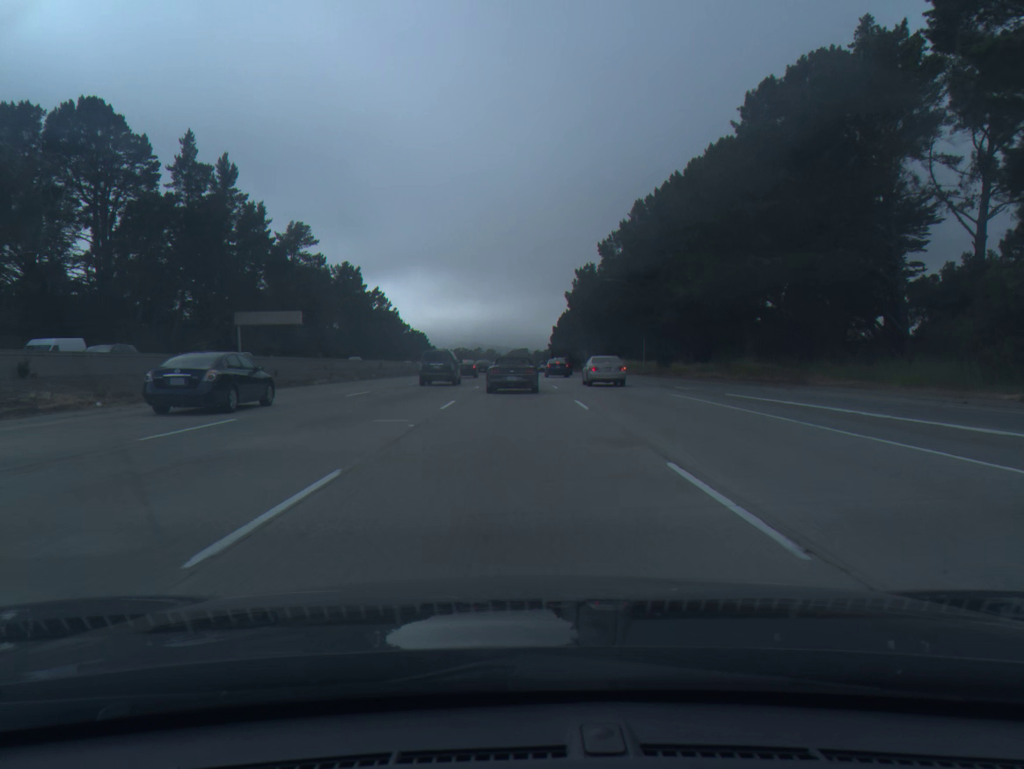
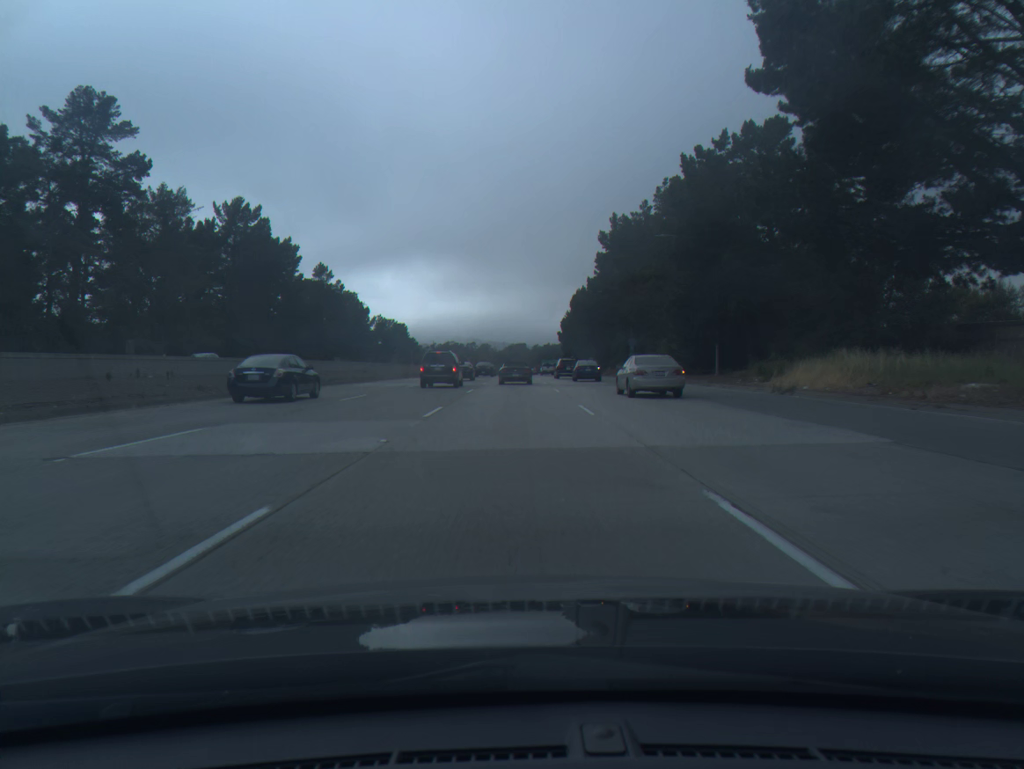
(0.0, +75.1) m; 0°
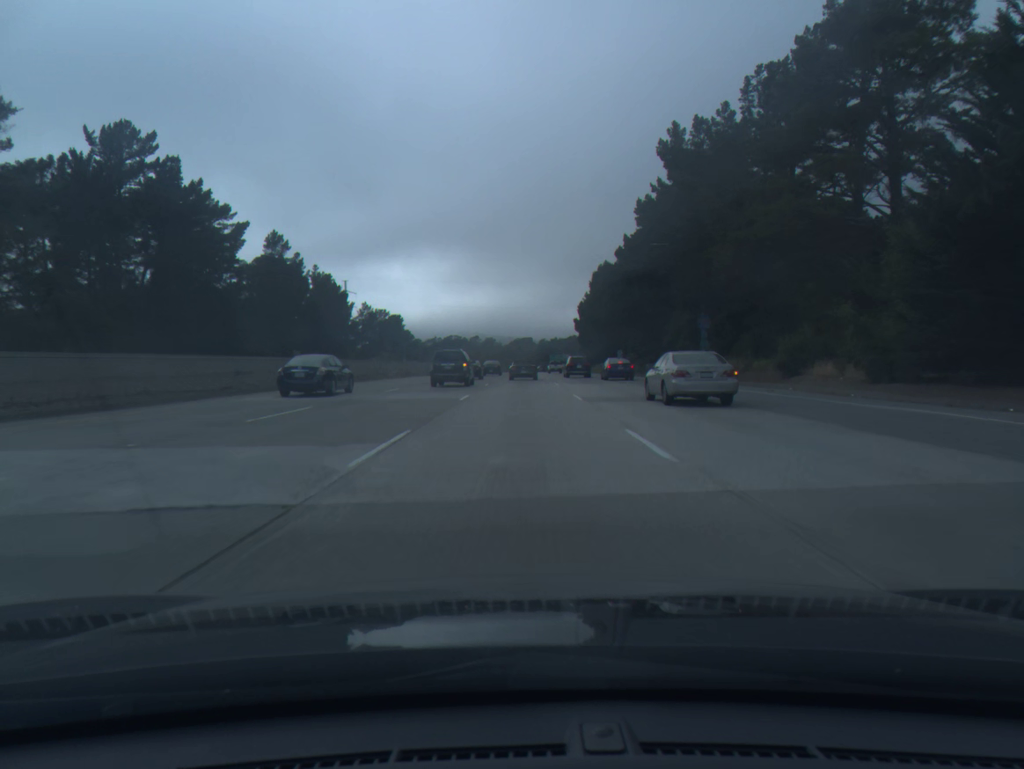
(-0.2, +37.5) m; 0°
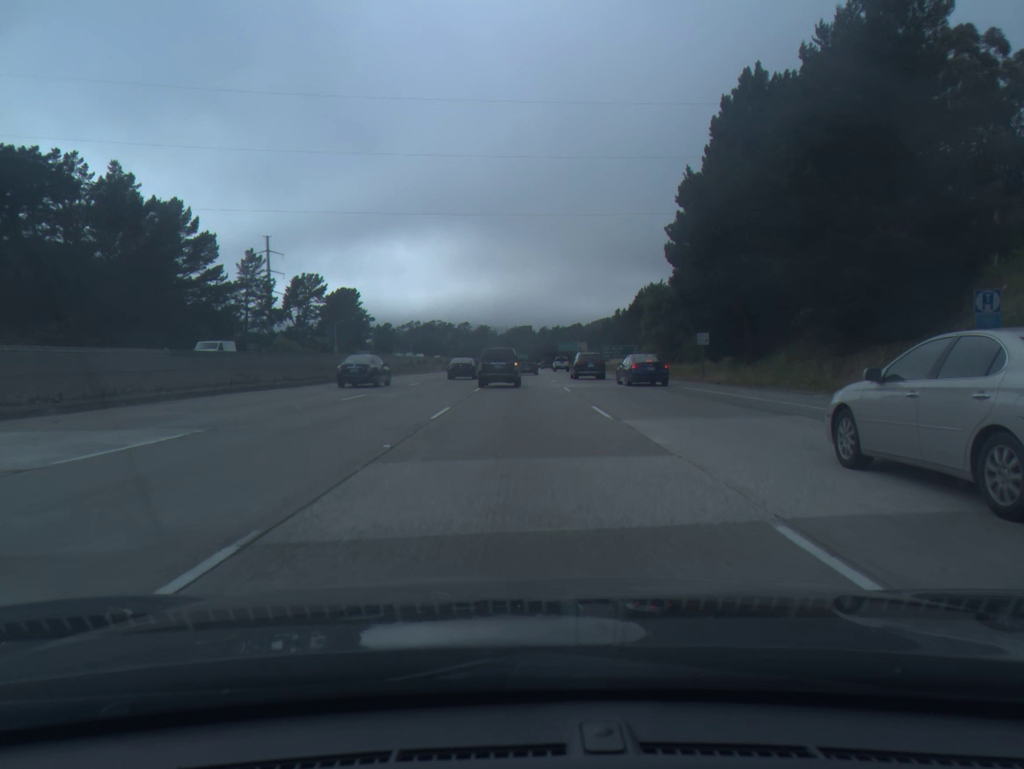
(+0.3, +95.3) m; 0°
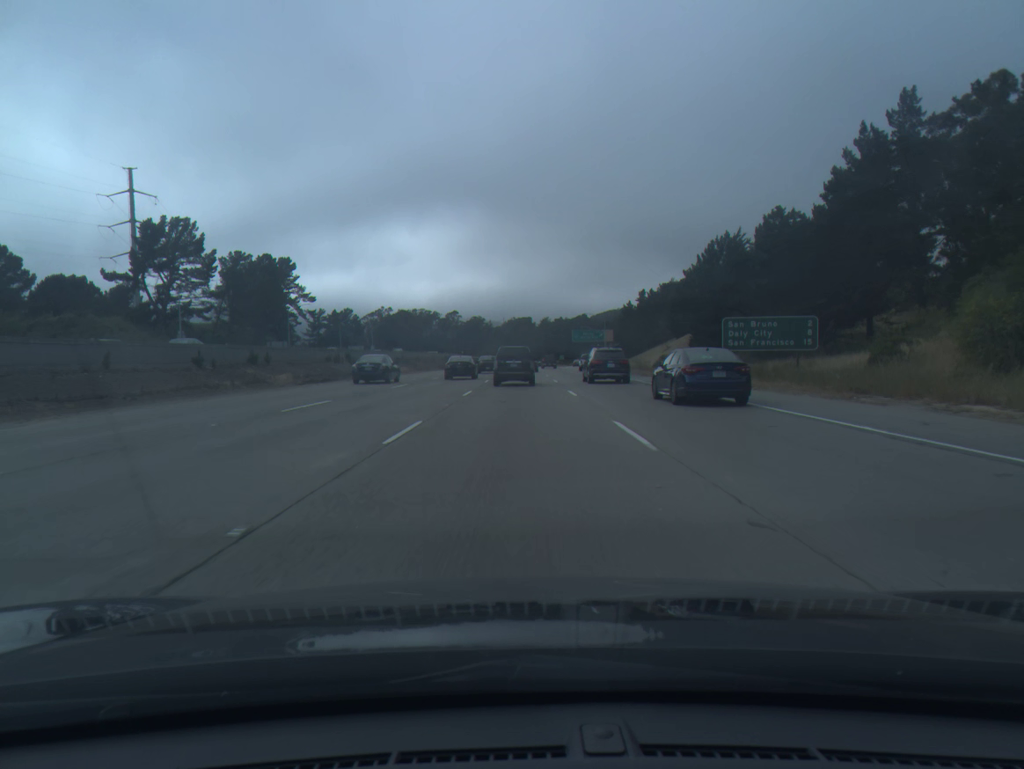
(+0.4, +77.9) m; 0°
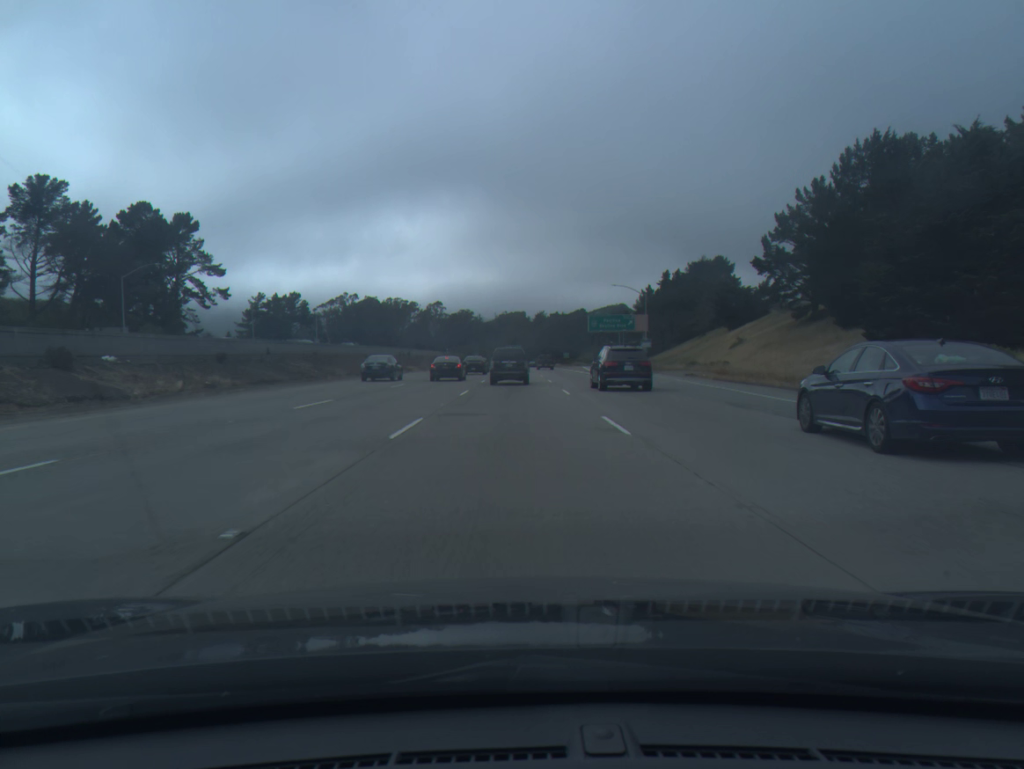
(+0.2, +57.7) m; 0°
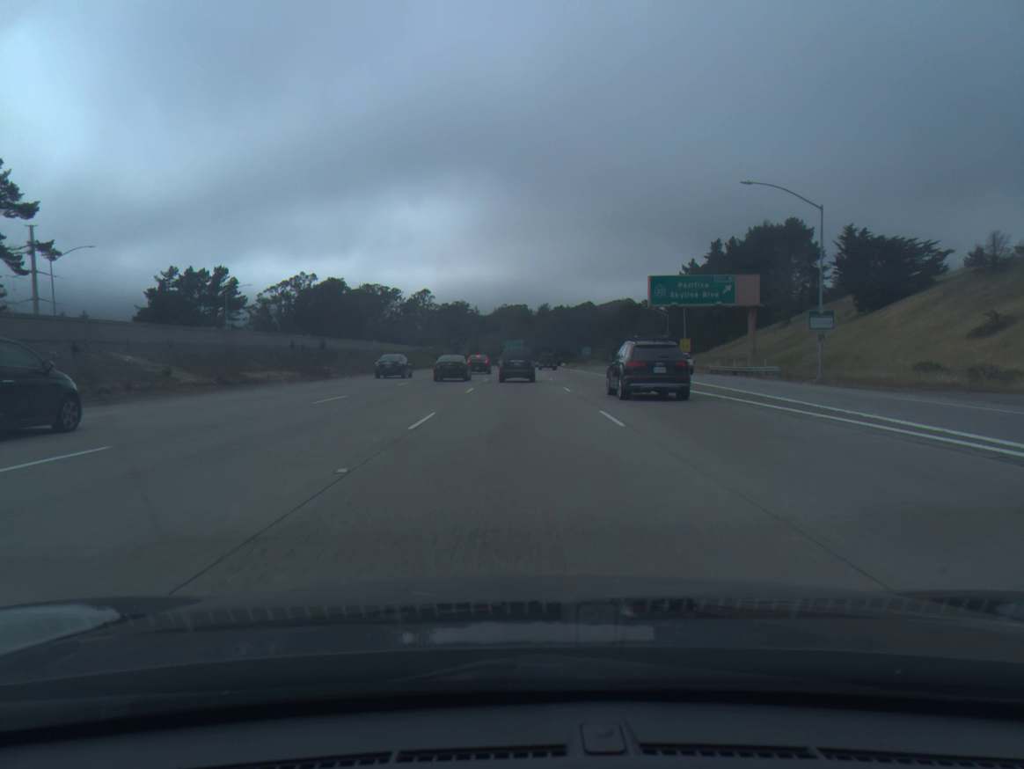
(-0.2, +57.3) m; 0°
